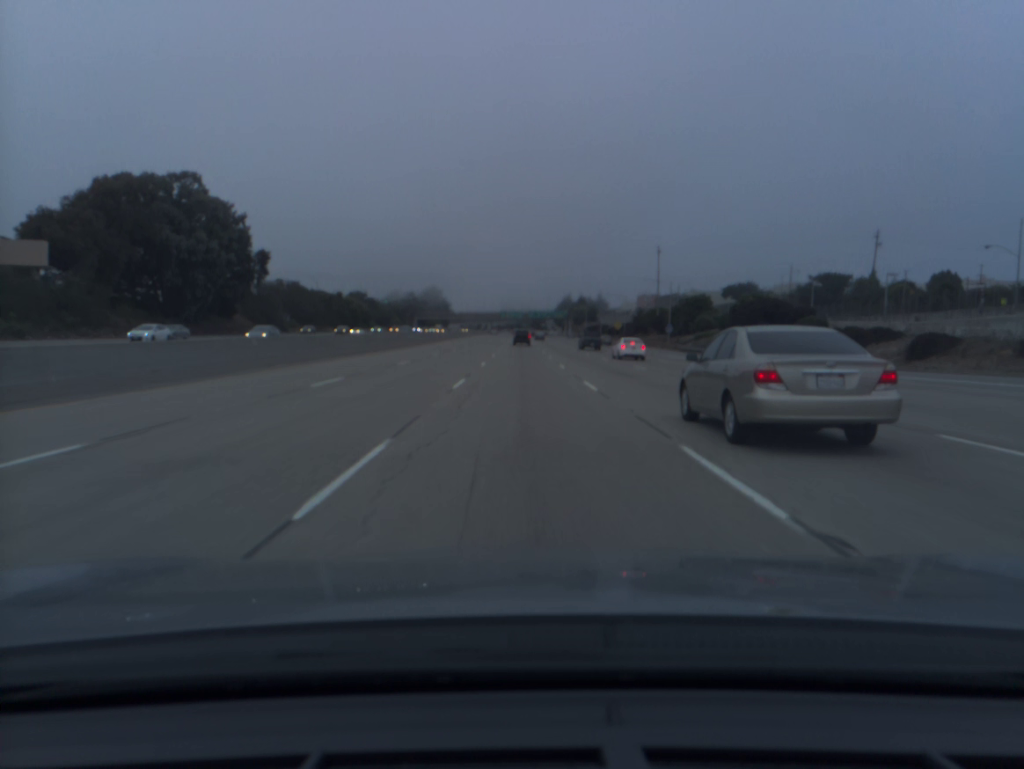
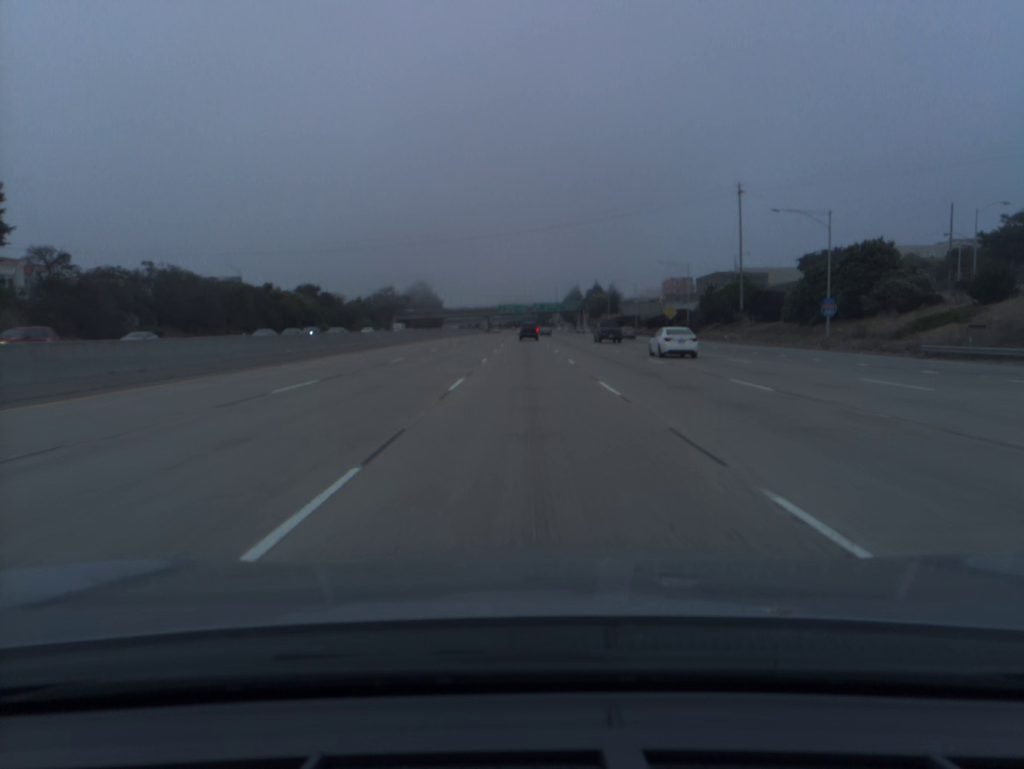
(-0.4, +60.0) m; 0°
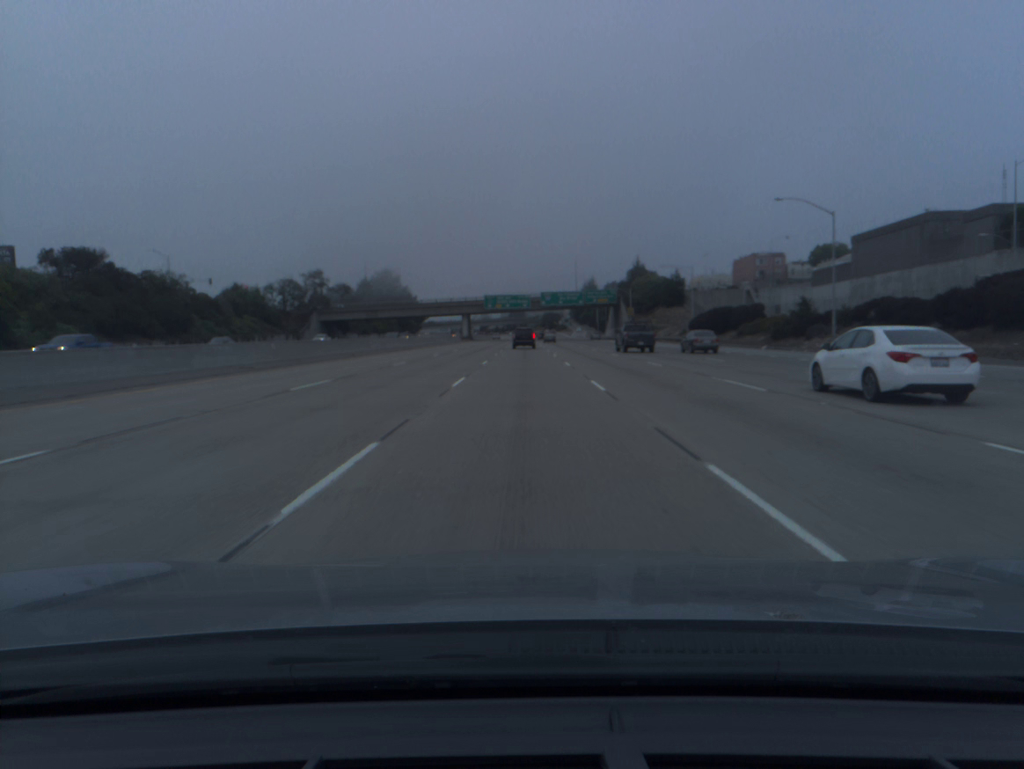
(+0.1, +97.8) m; 0°
